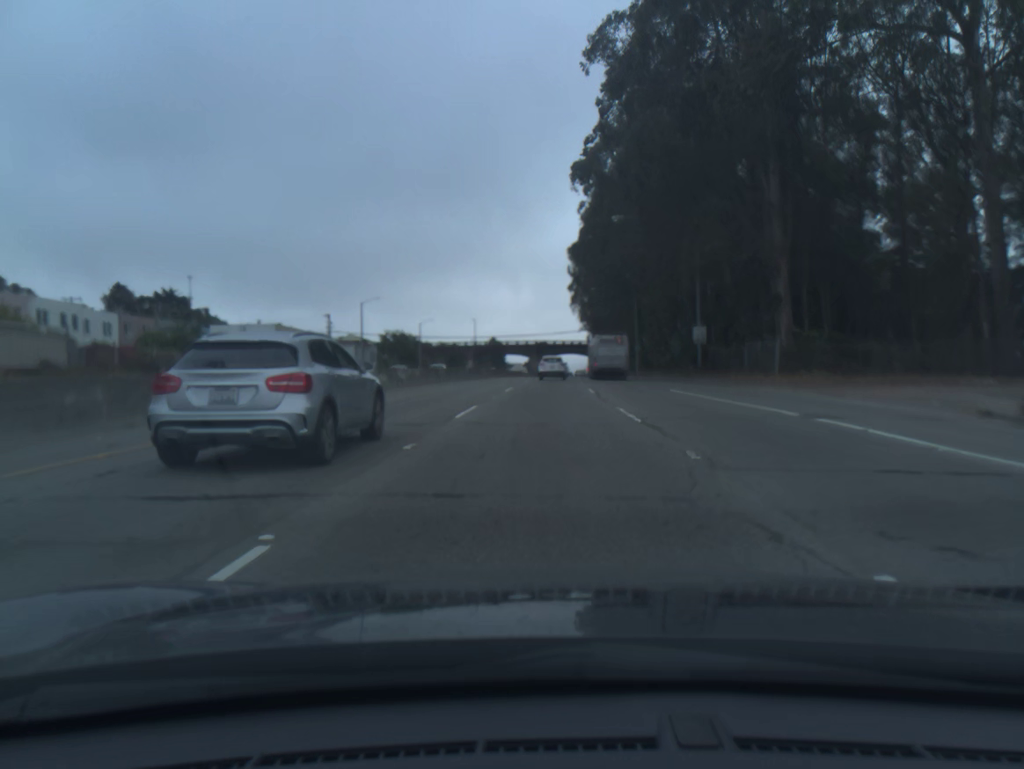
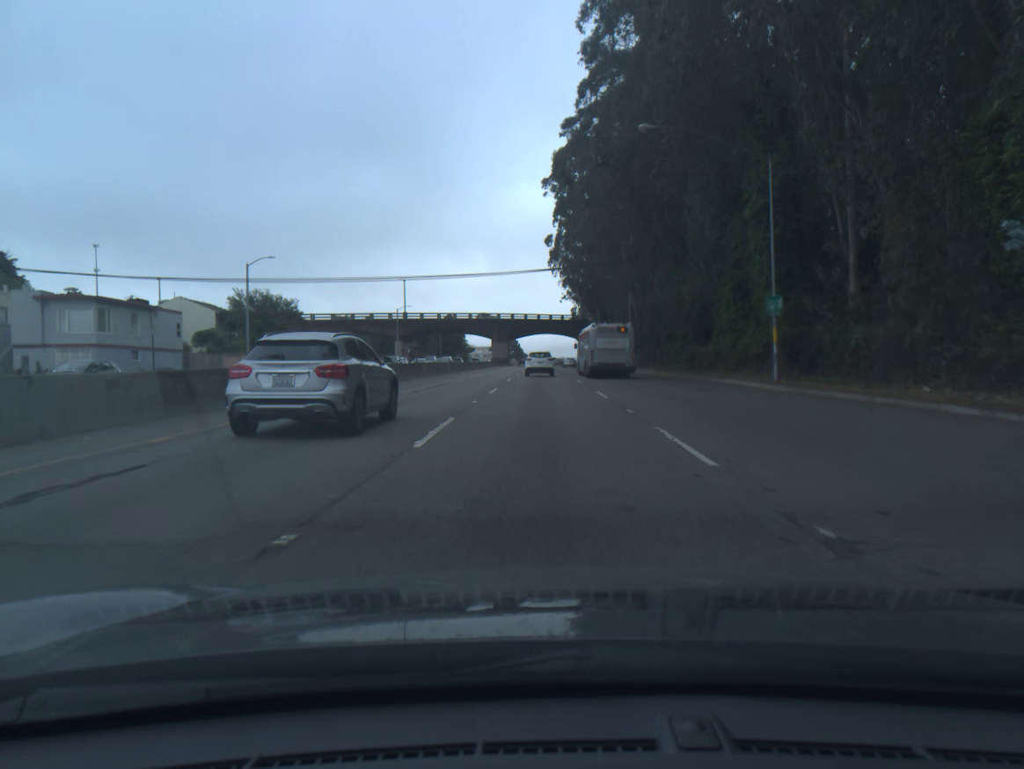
(+1.2, +64.6) m; +2°
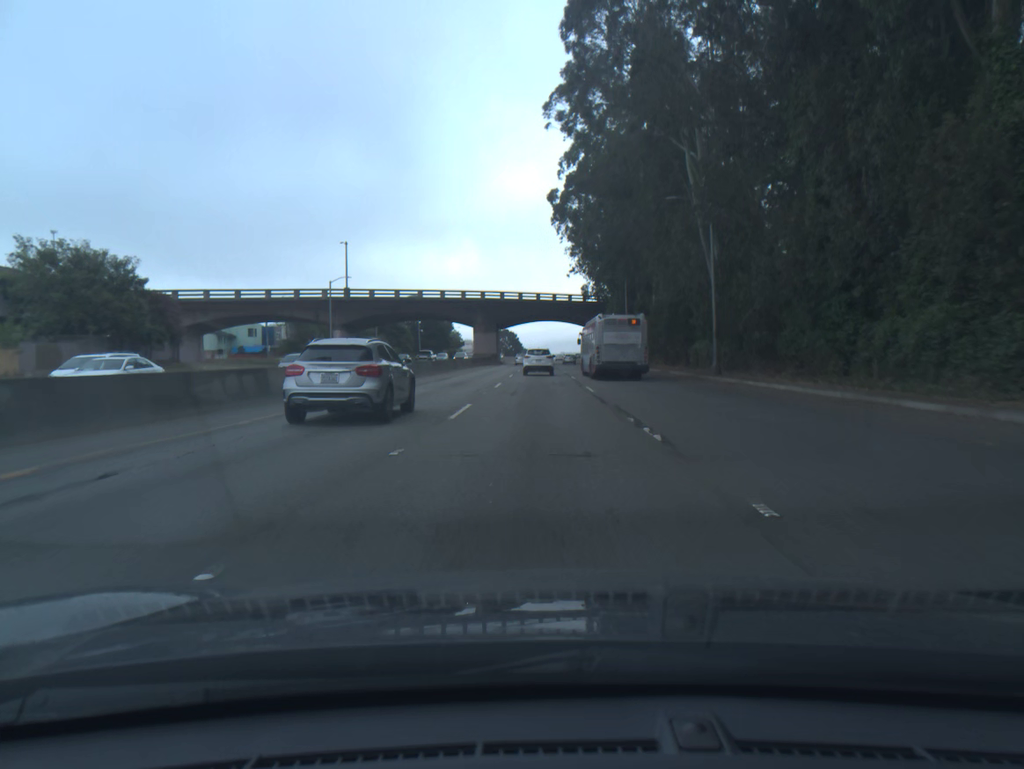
(+0.1, +39.3) m; 0°
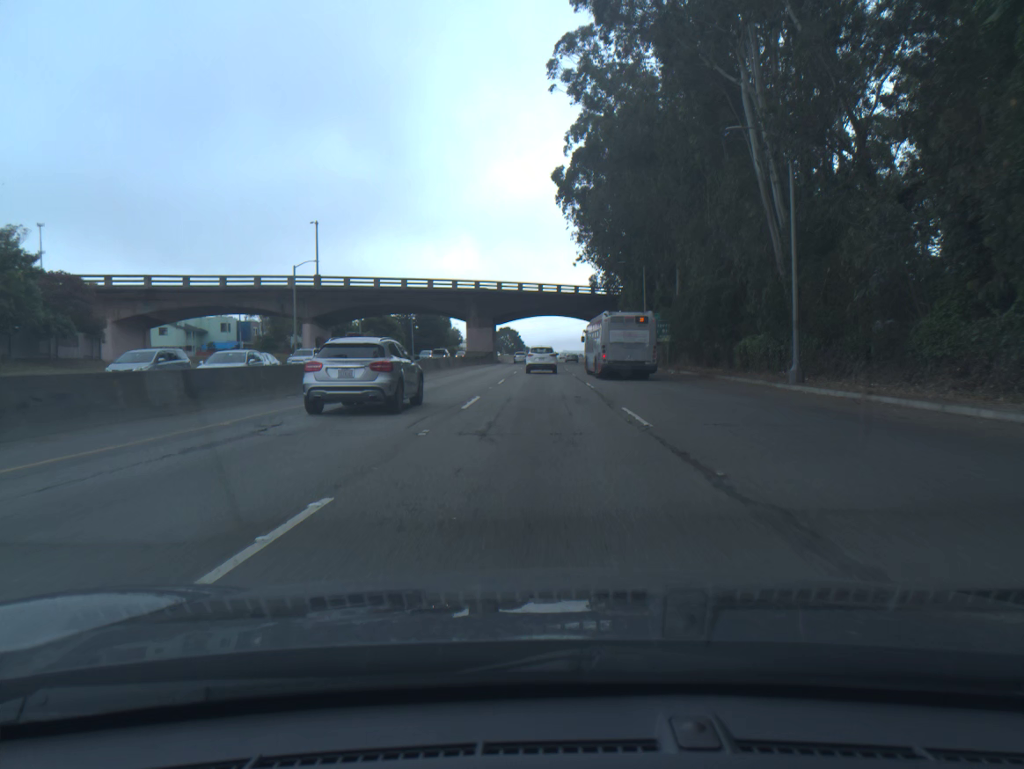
(0.0, +13.1) m; 0°
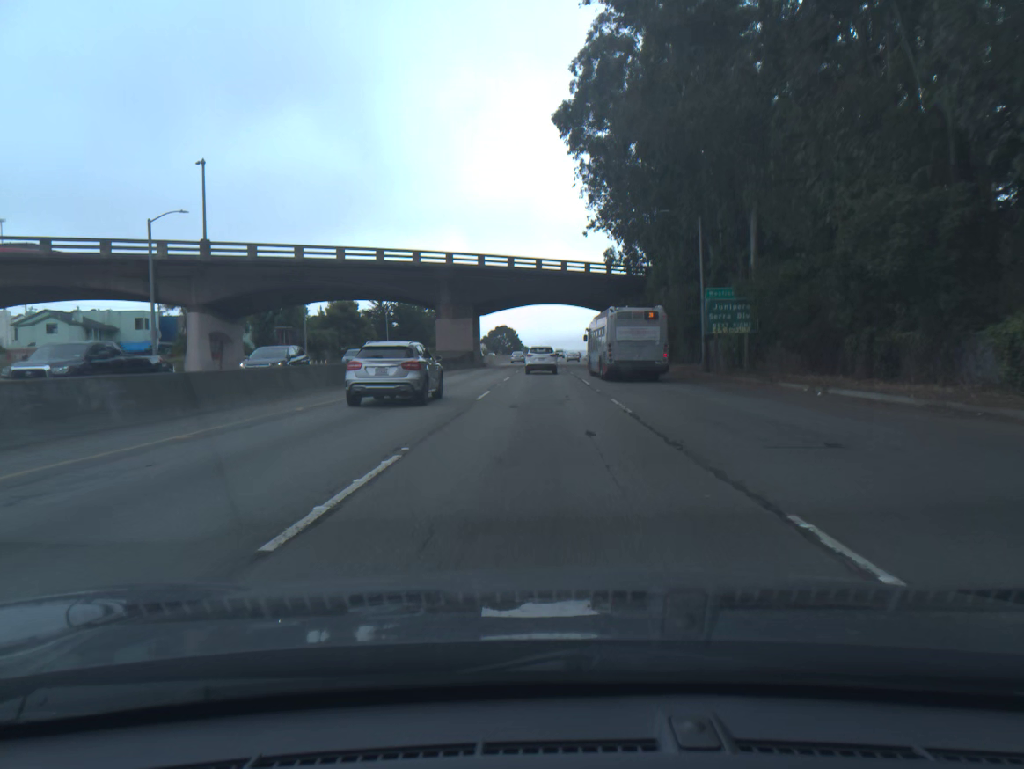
(0.0, +26.2) m; 0°
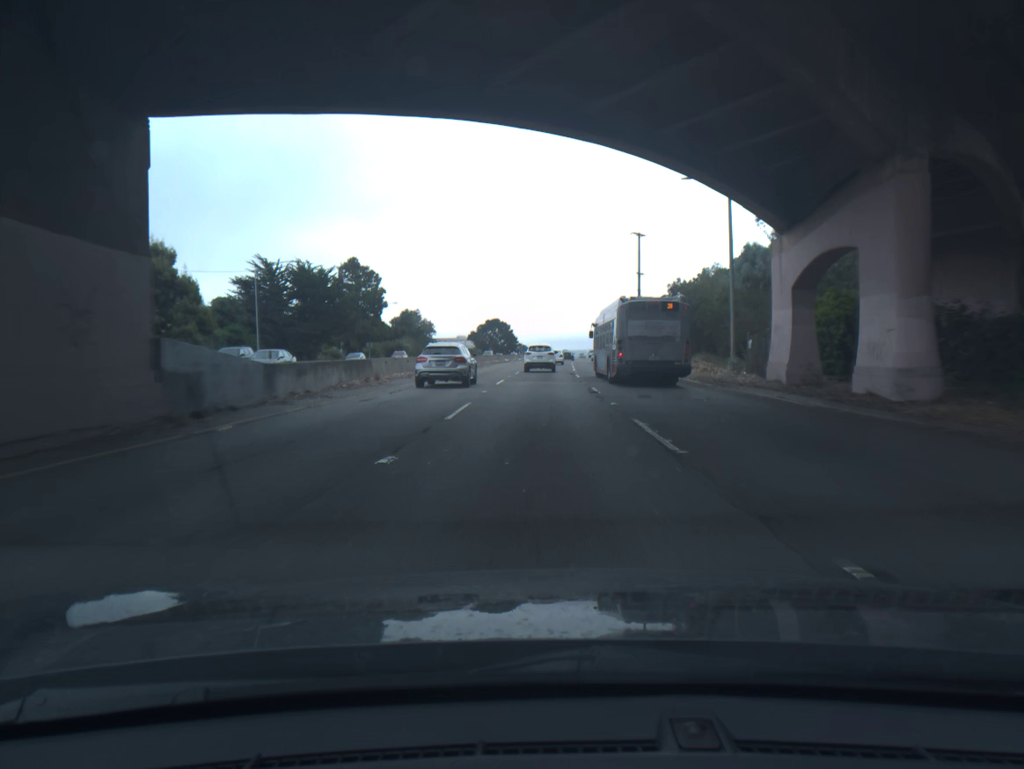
(+0.1, +65.0) m; 0°
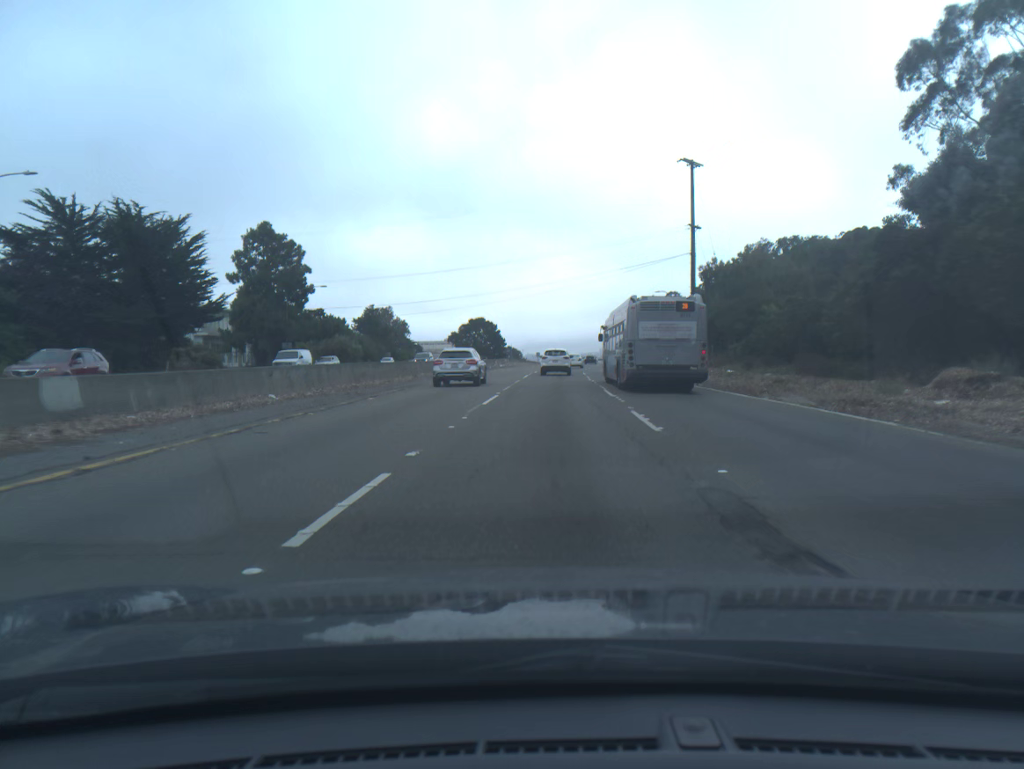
(+0.1, +38.8) m; 0°
